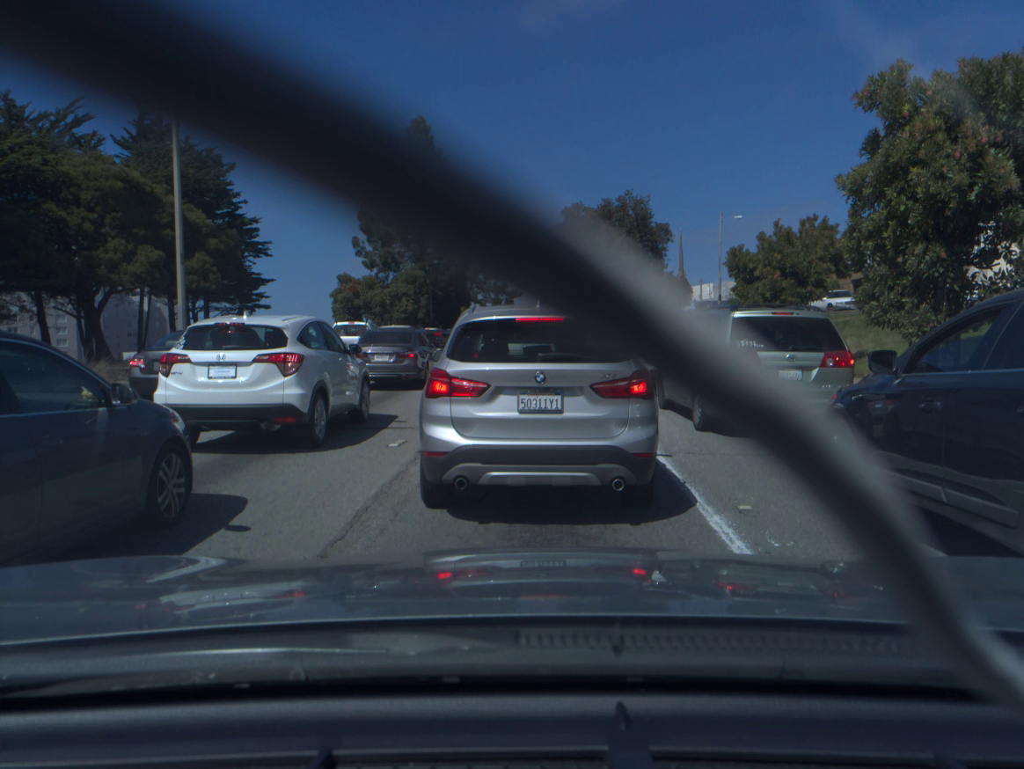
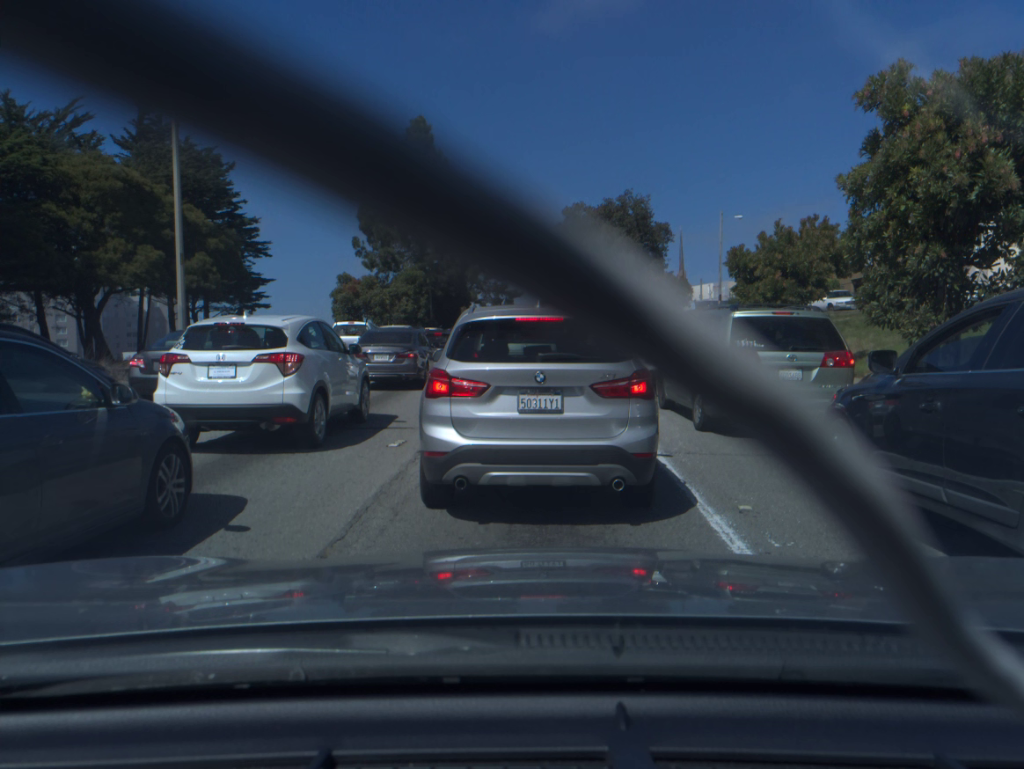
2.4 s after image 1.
(0.0, 0.0) m; 0°
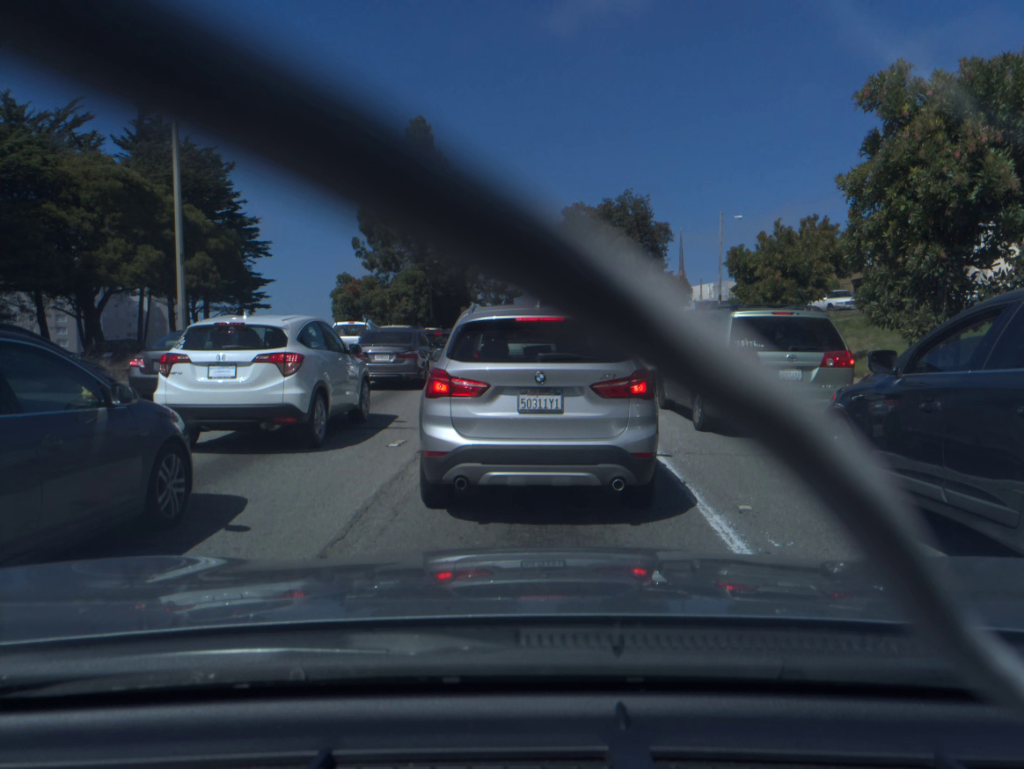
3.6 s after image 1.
(0.0, 0.0) m; 0°
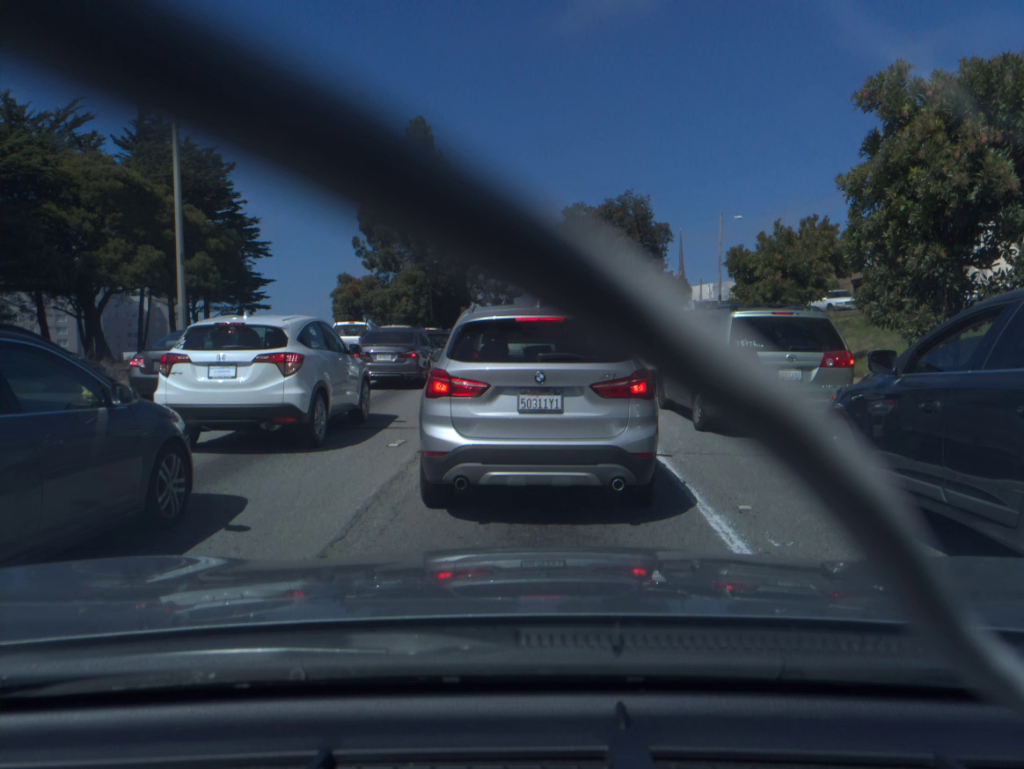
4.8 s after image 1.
(0.0, 0.0) m; 0°
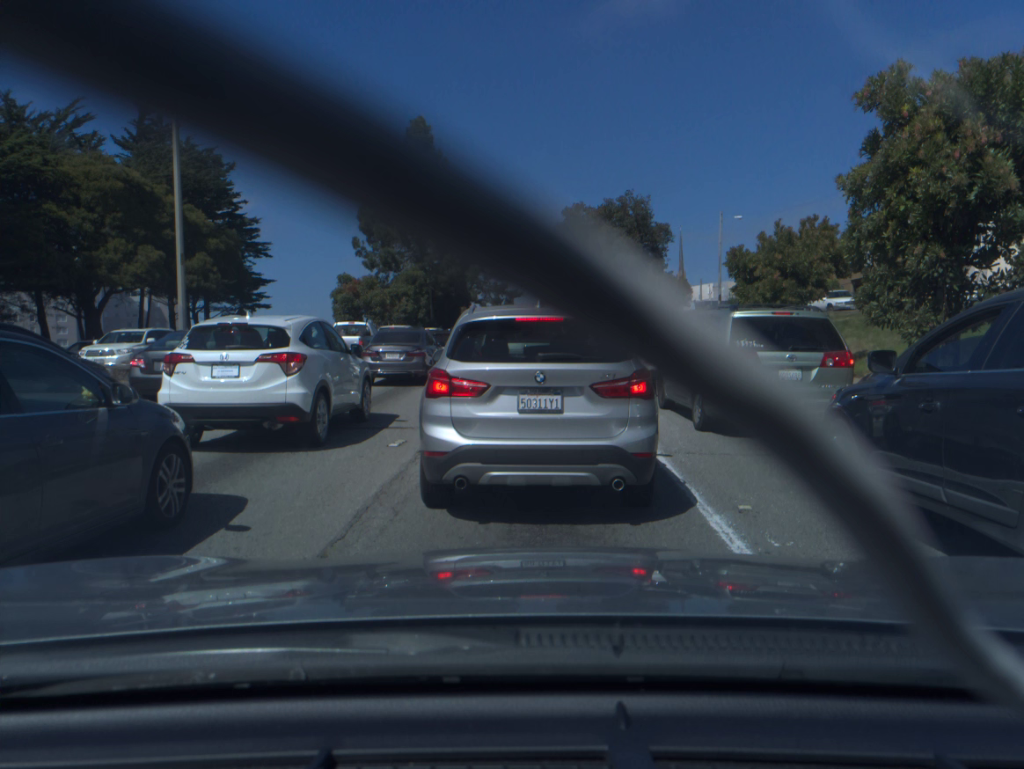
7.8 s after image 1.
(0.0, 0.0) m; 0°
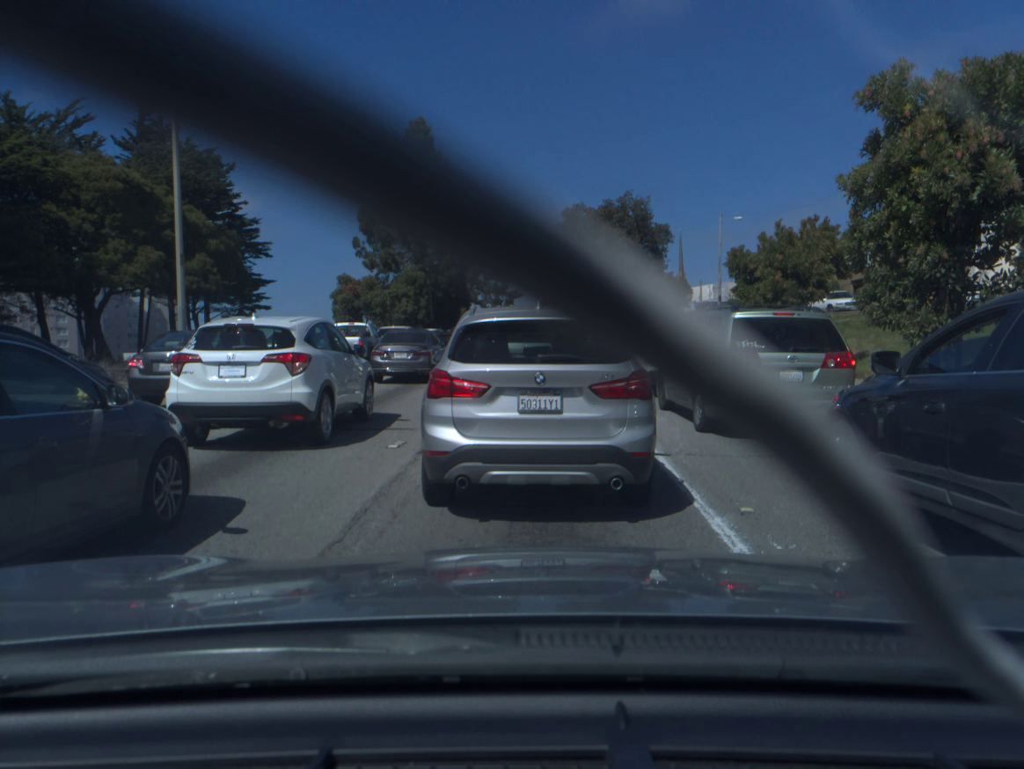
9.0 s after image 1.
(0.0, 0.0) m; 0°
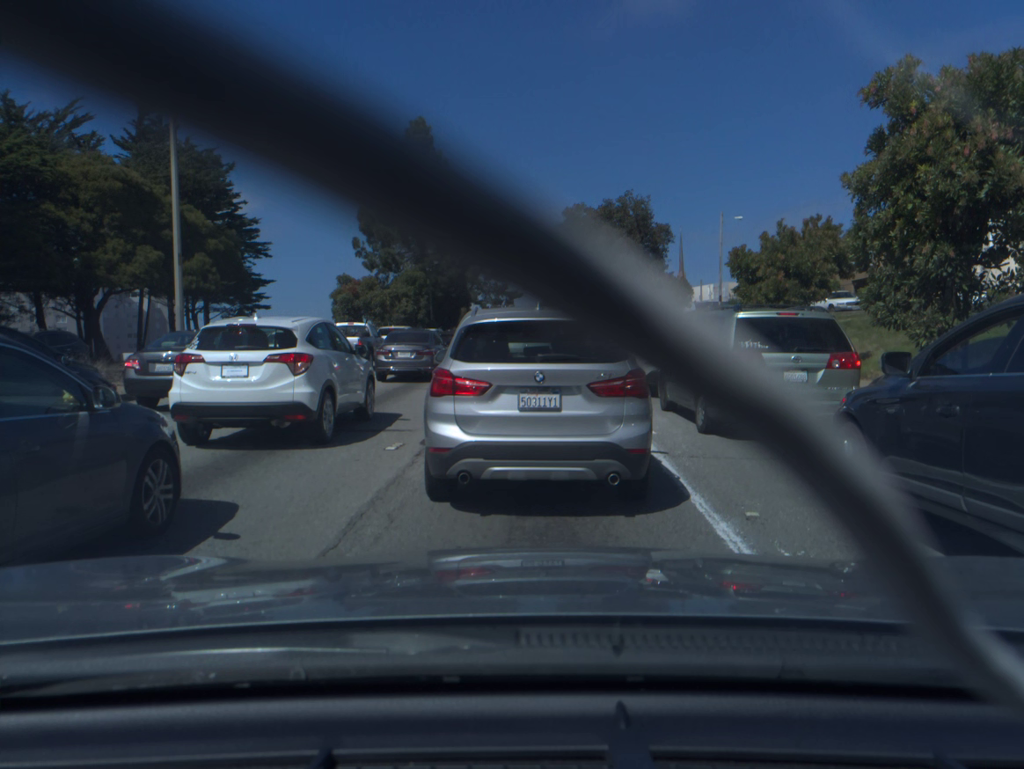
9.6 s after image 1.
(0.0, +0.1) m; 0°
